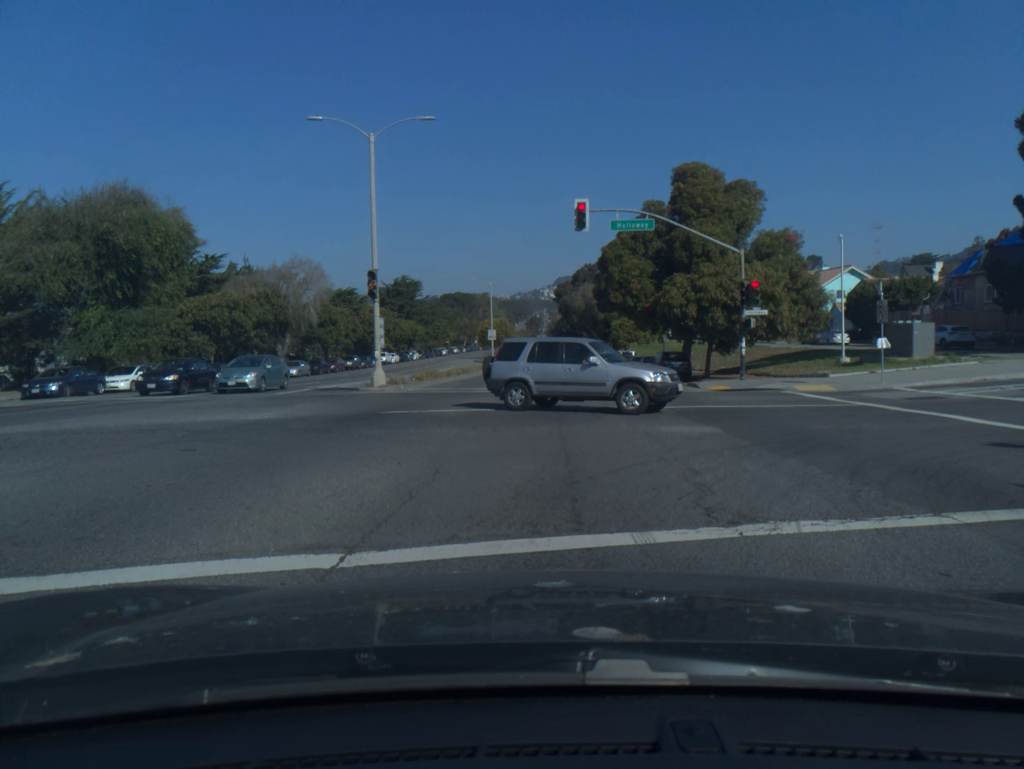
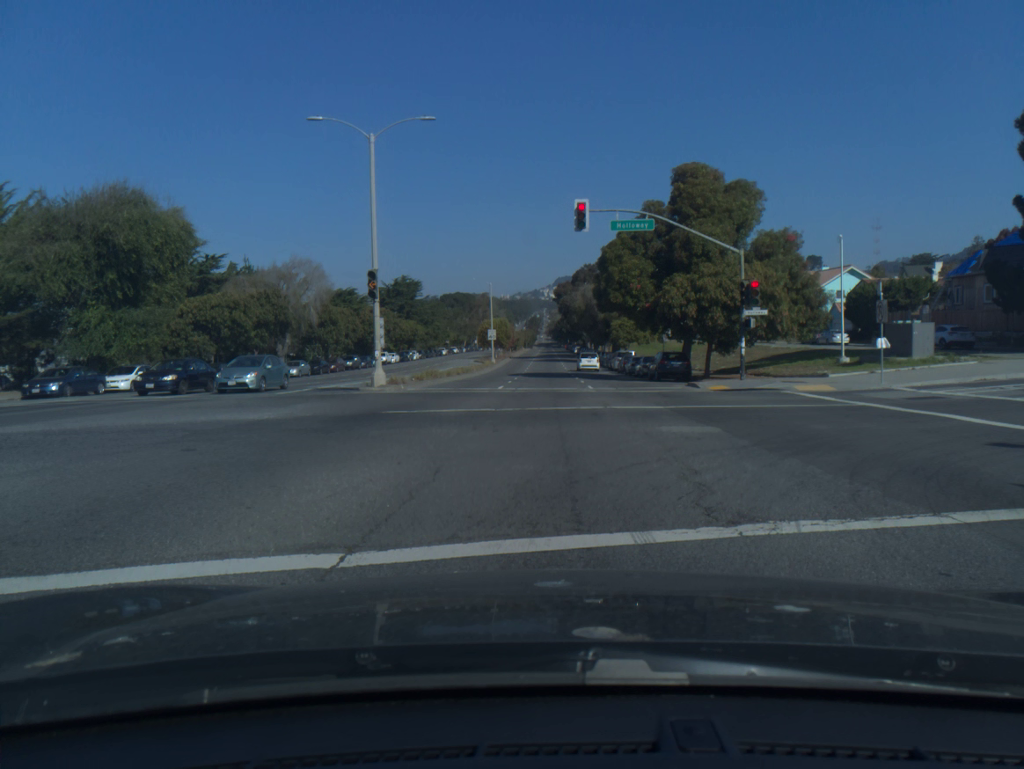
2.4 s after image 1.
(0.0, 0.0) m; 0°
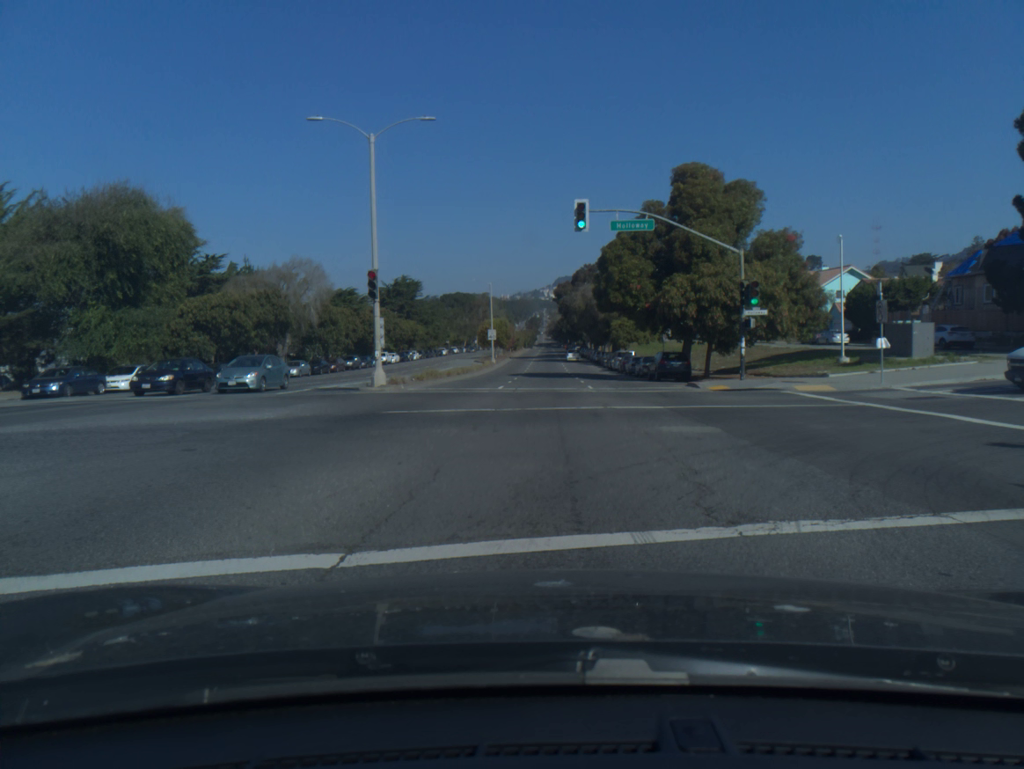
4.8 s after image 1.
(0.0, 0.0) m; 0°
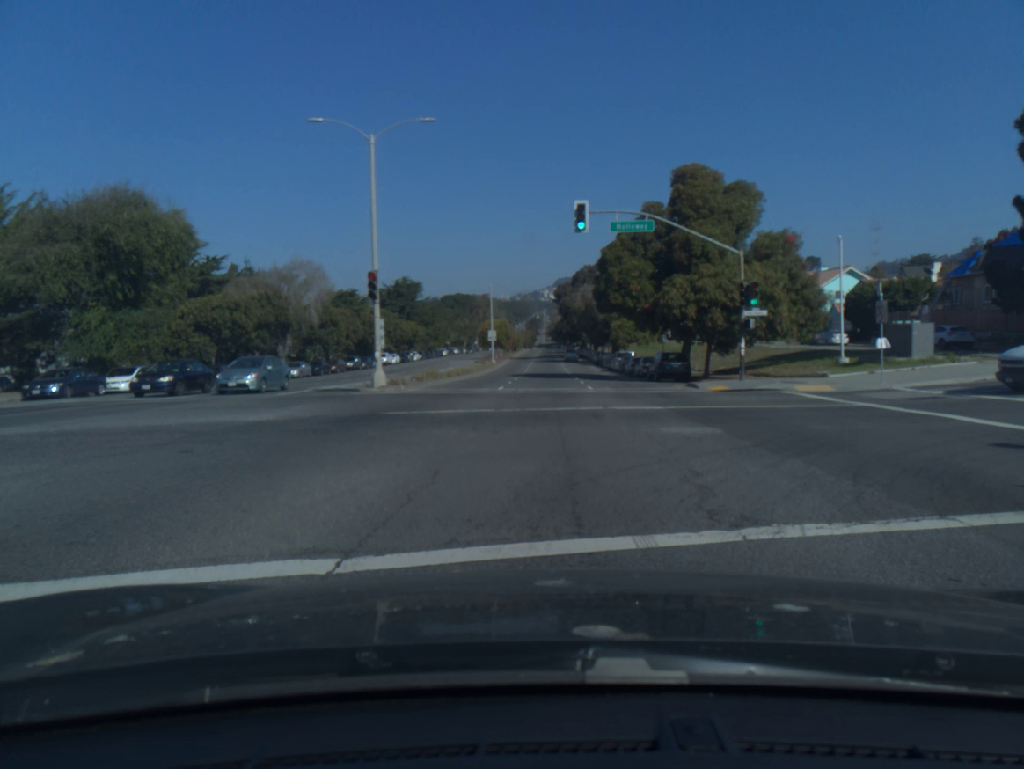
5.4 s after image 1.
(0.0, +0.1) m; 0°
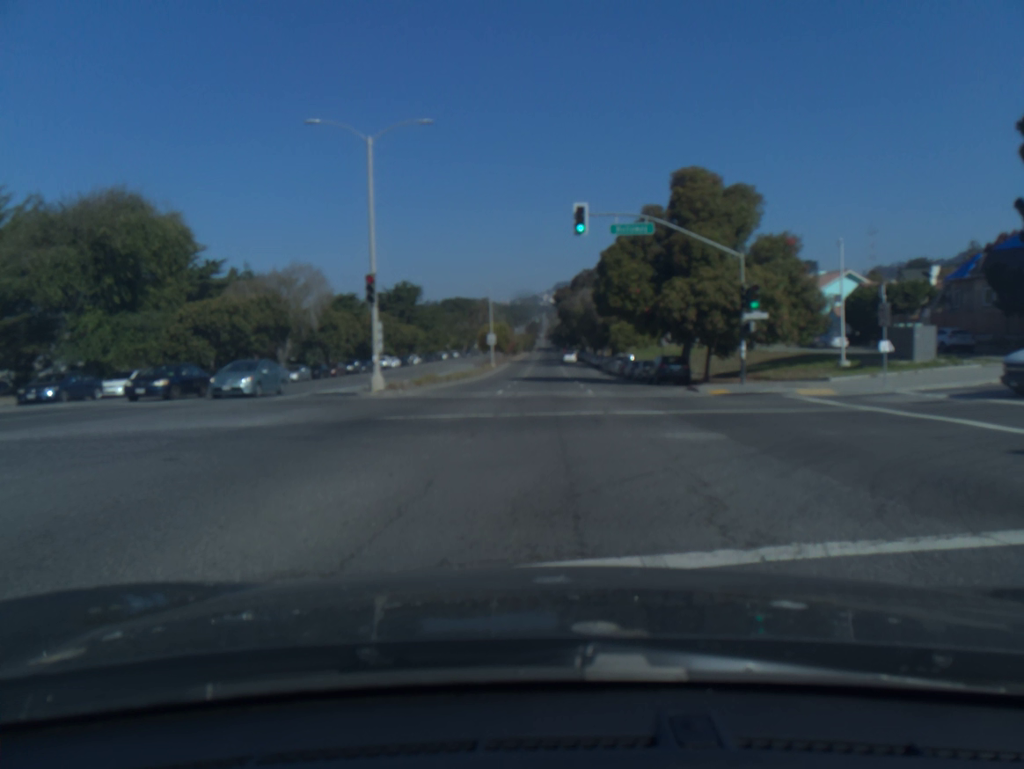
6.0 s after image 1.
(0.0, +0.4) m; 0°
